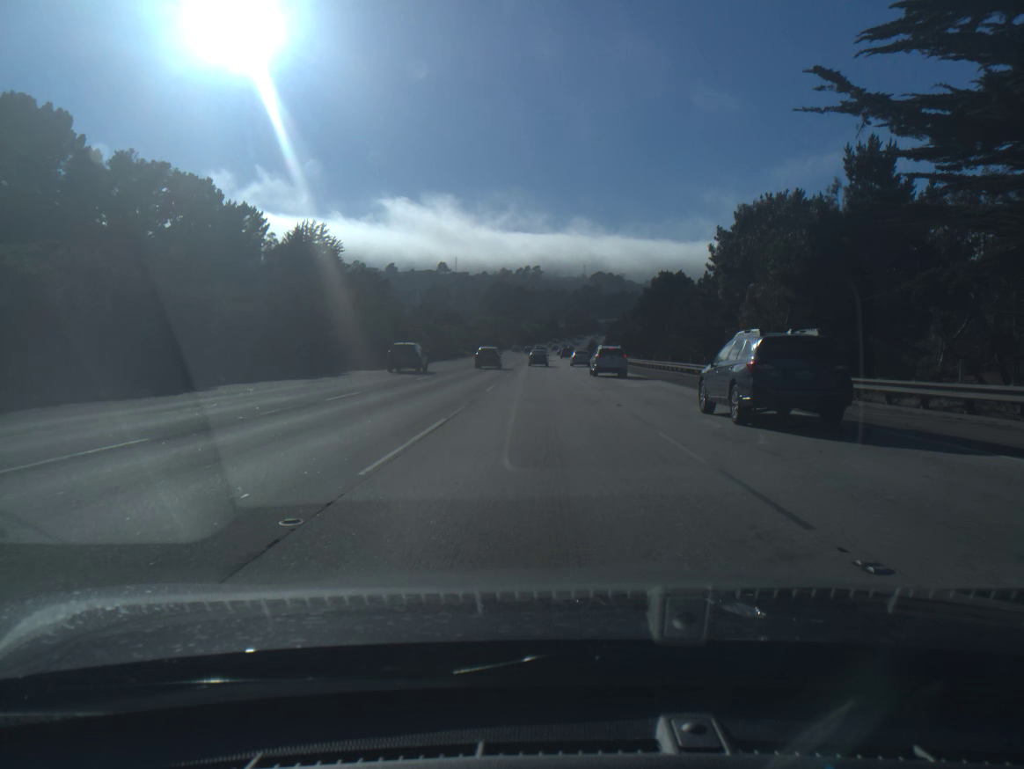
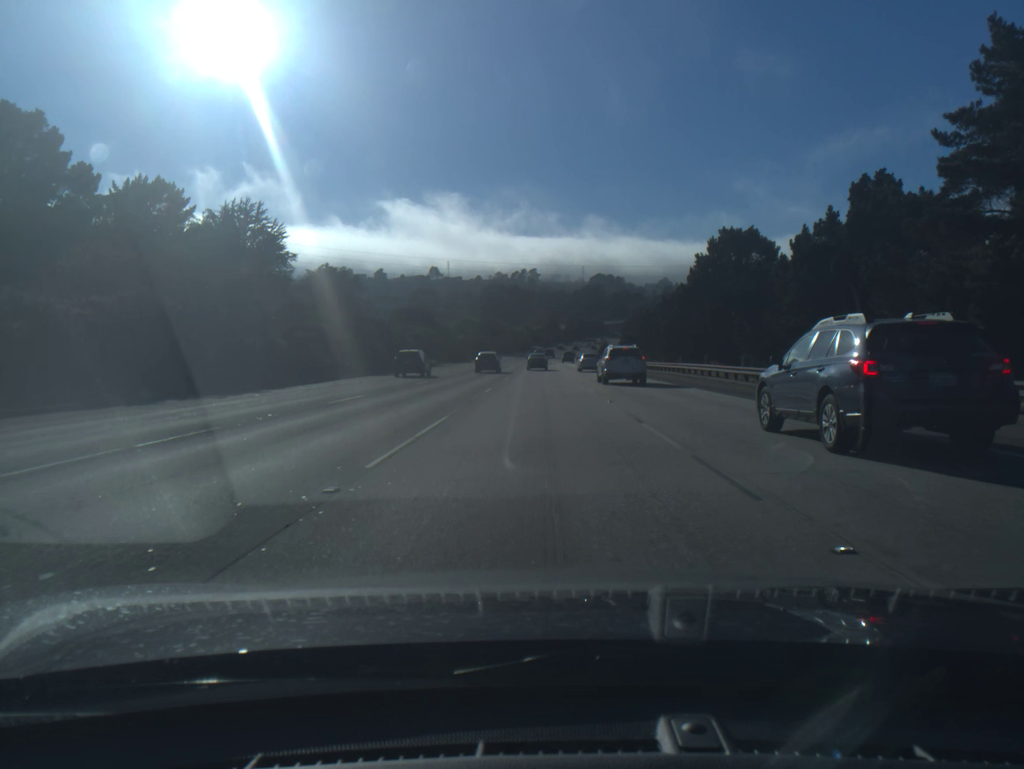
(+0.1, +42.9) m; 0°
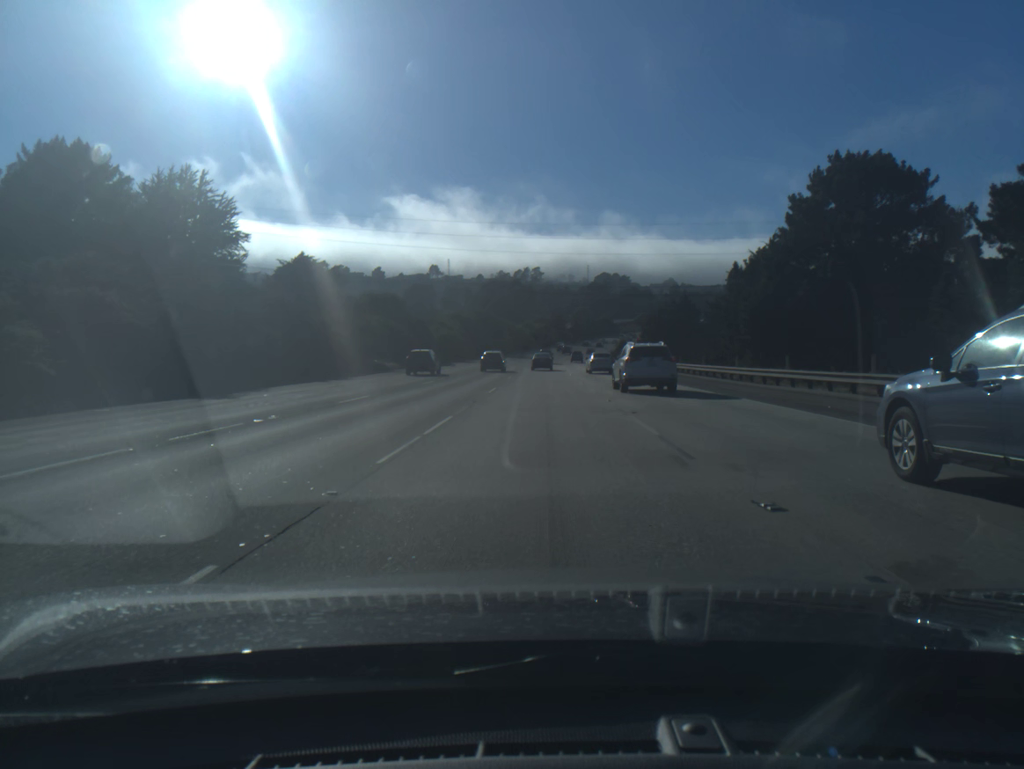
(-0.1, +28.7) m; 0°
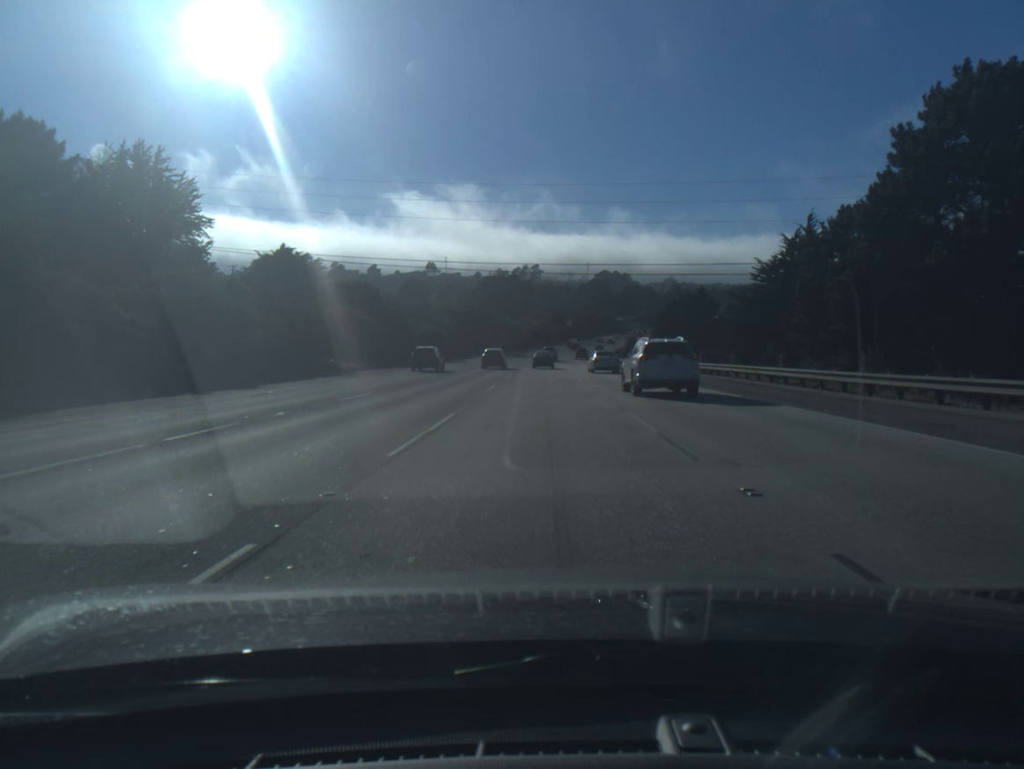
(0.0, +14.3) m; 0°
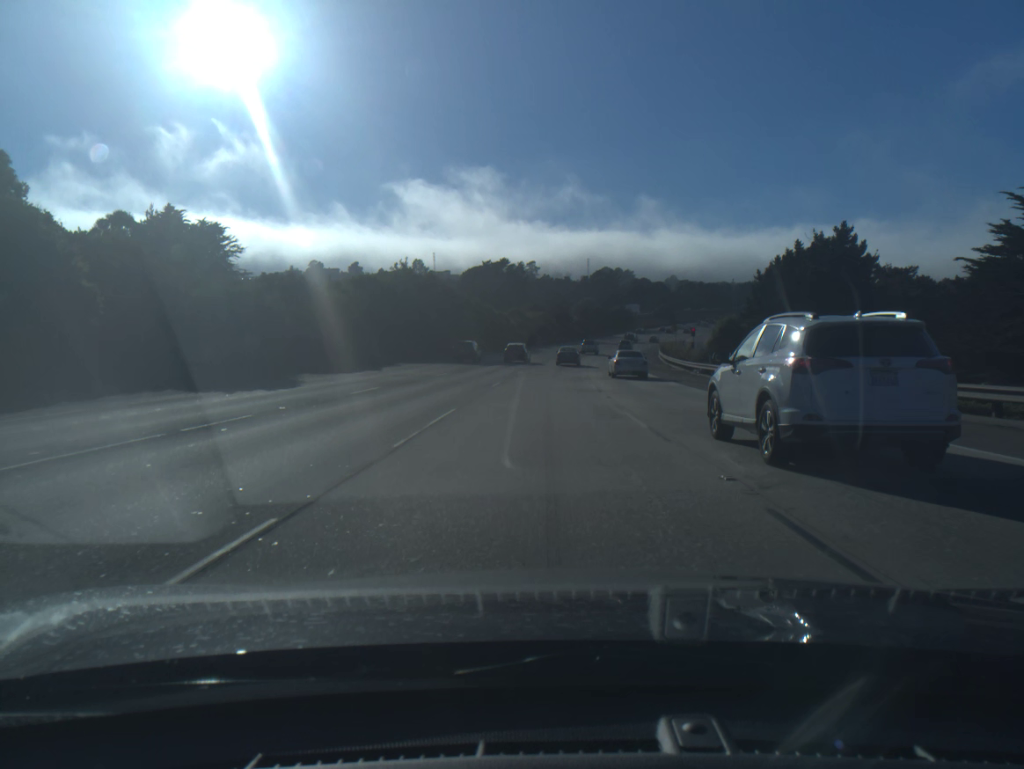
(+0.1, +57.4) m; 0°
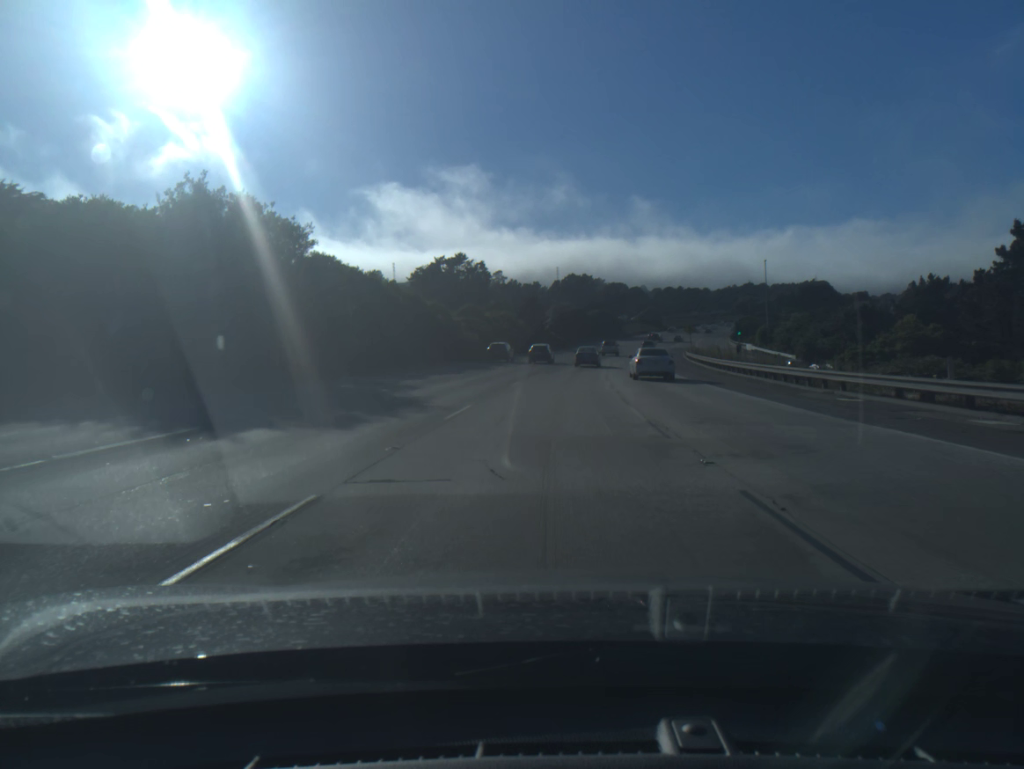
(+0.6, +42.7) m; +2°
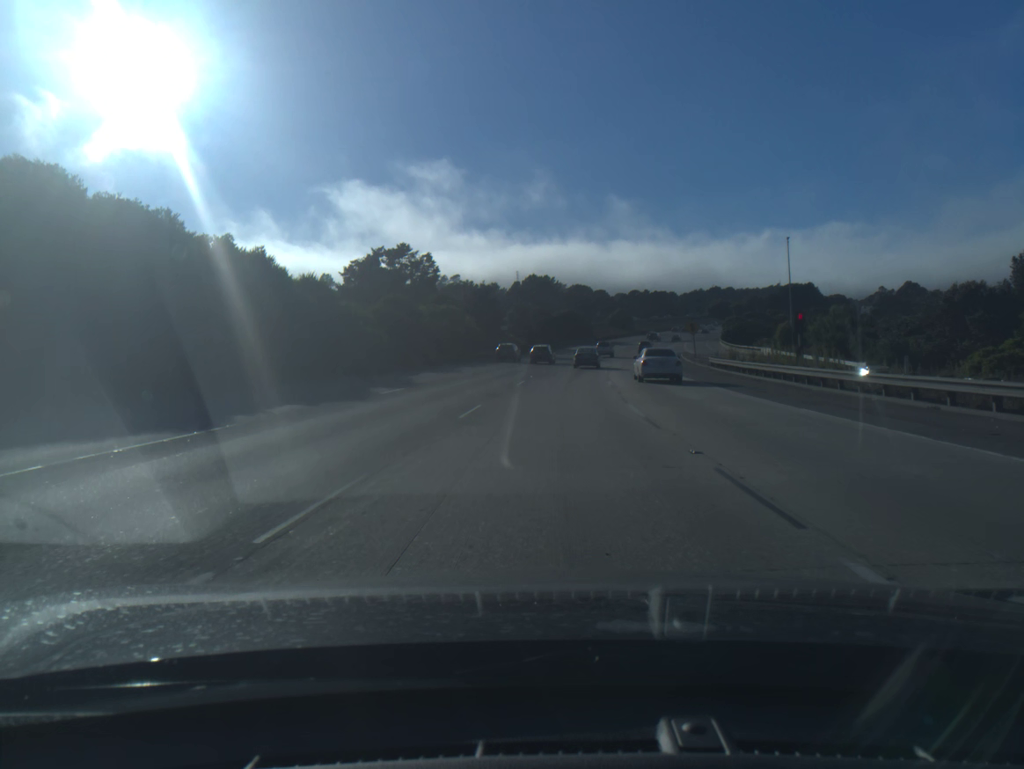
(+0.6, +28.1) m; +3°
